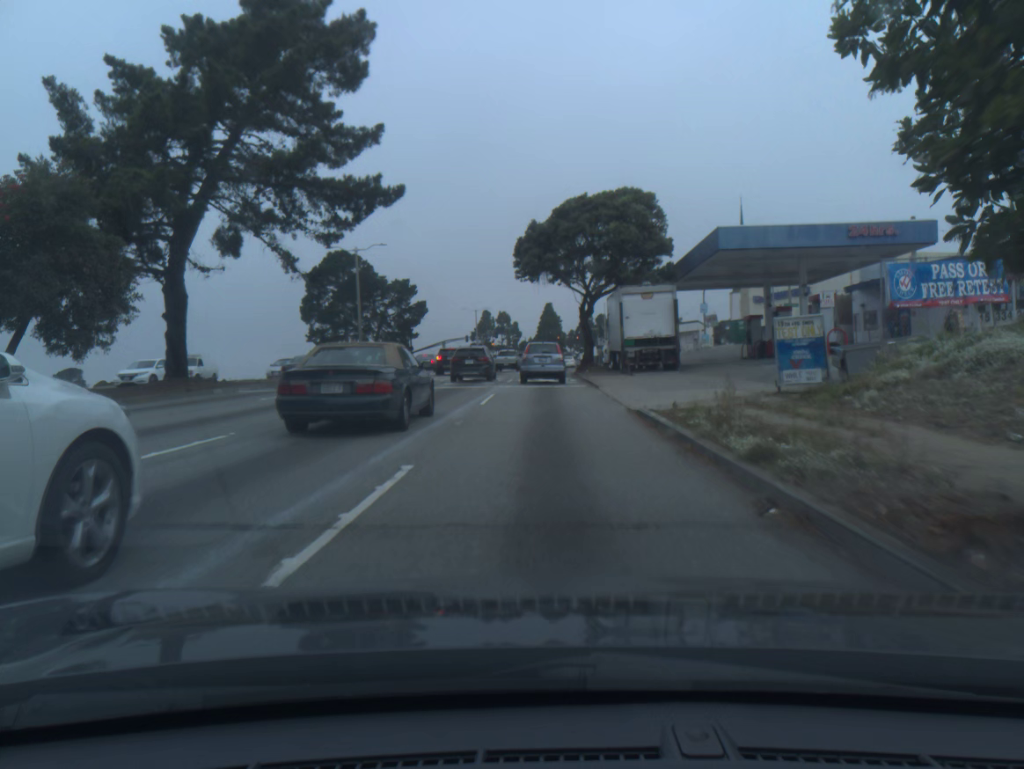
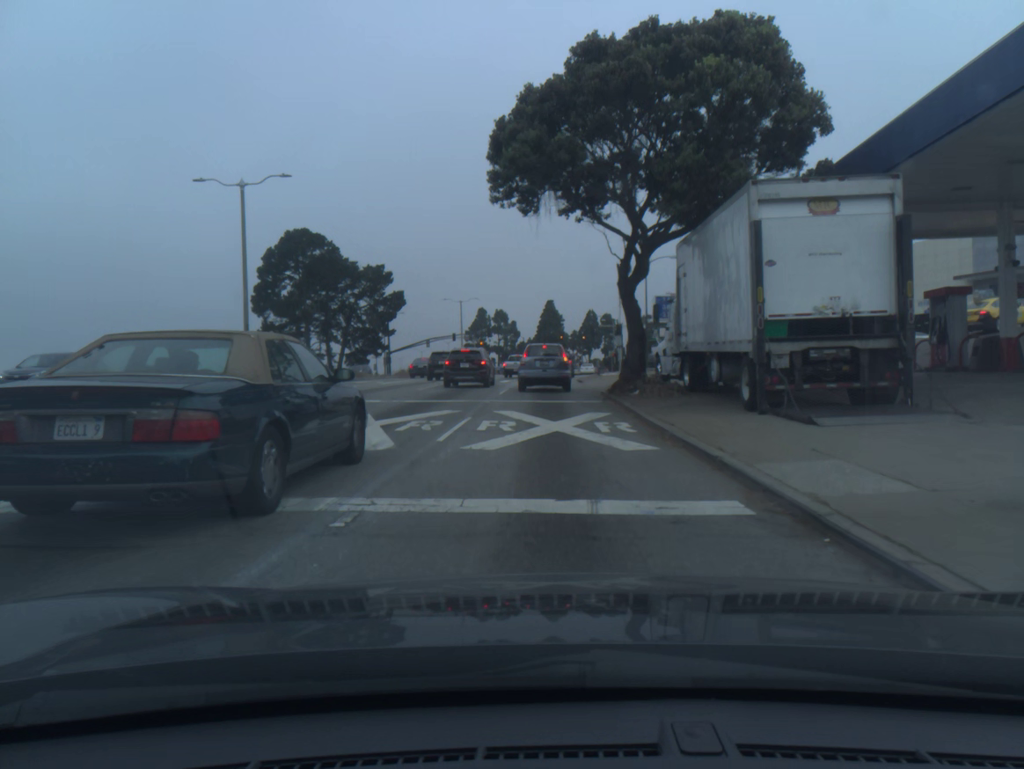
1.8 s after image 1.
(+0.1, +22.8) m; 0°
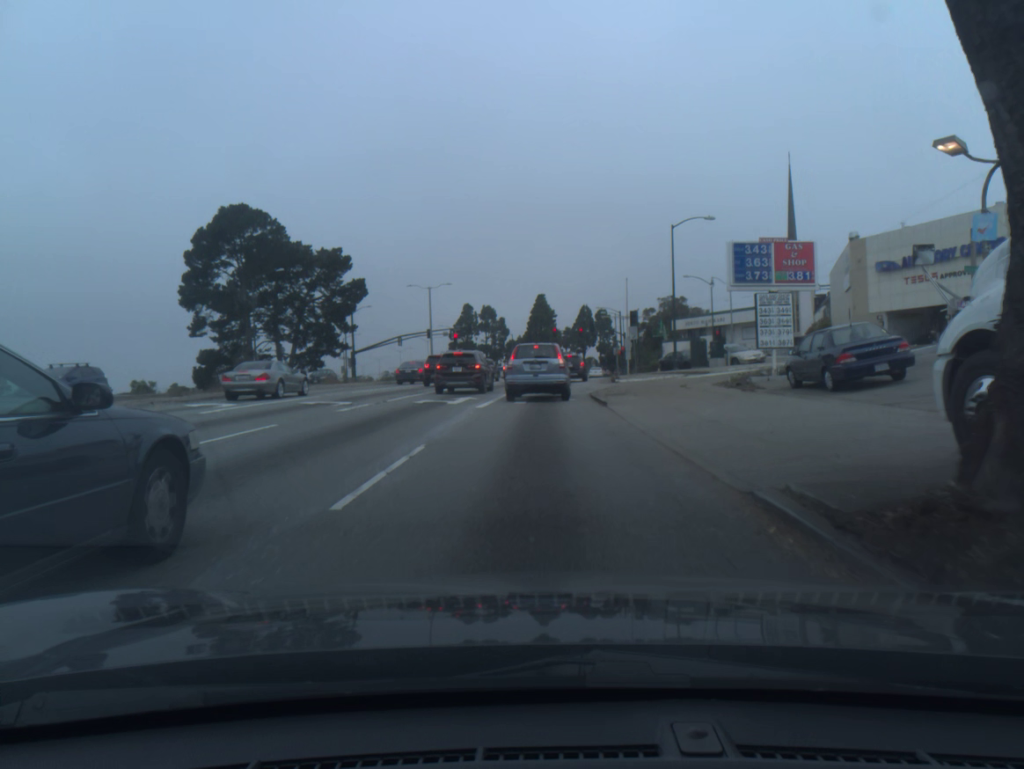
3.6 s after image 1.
(+0.1, +19.4) m; 0°
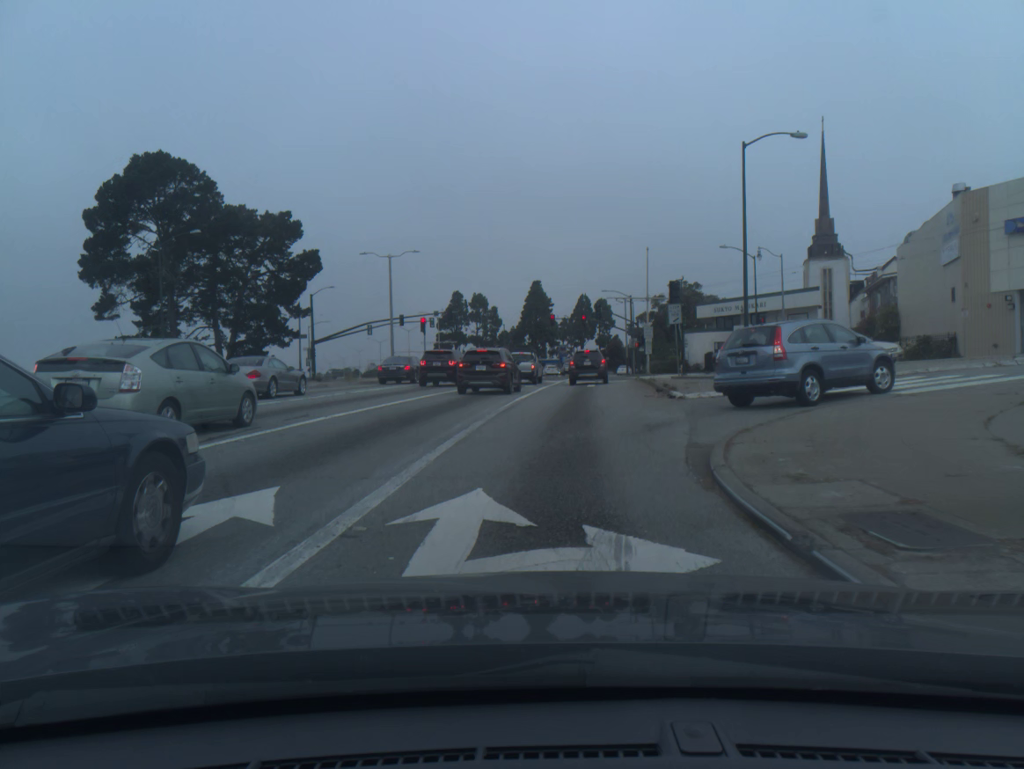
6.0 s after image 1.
(-0.1, +18.7) m; +1°
